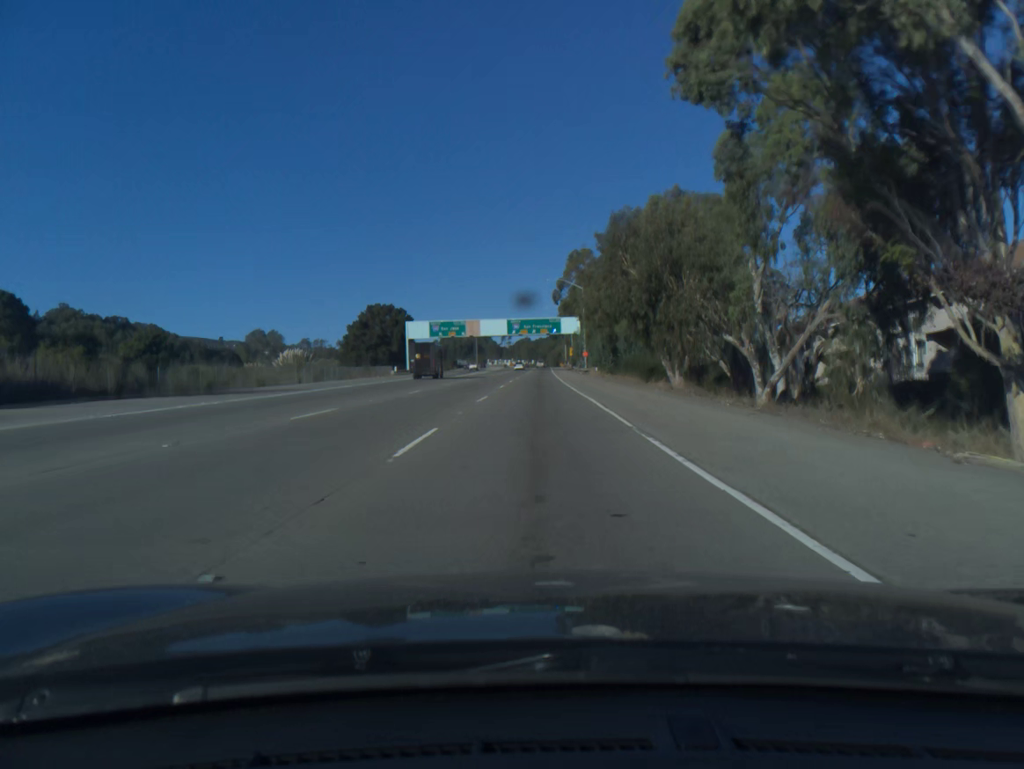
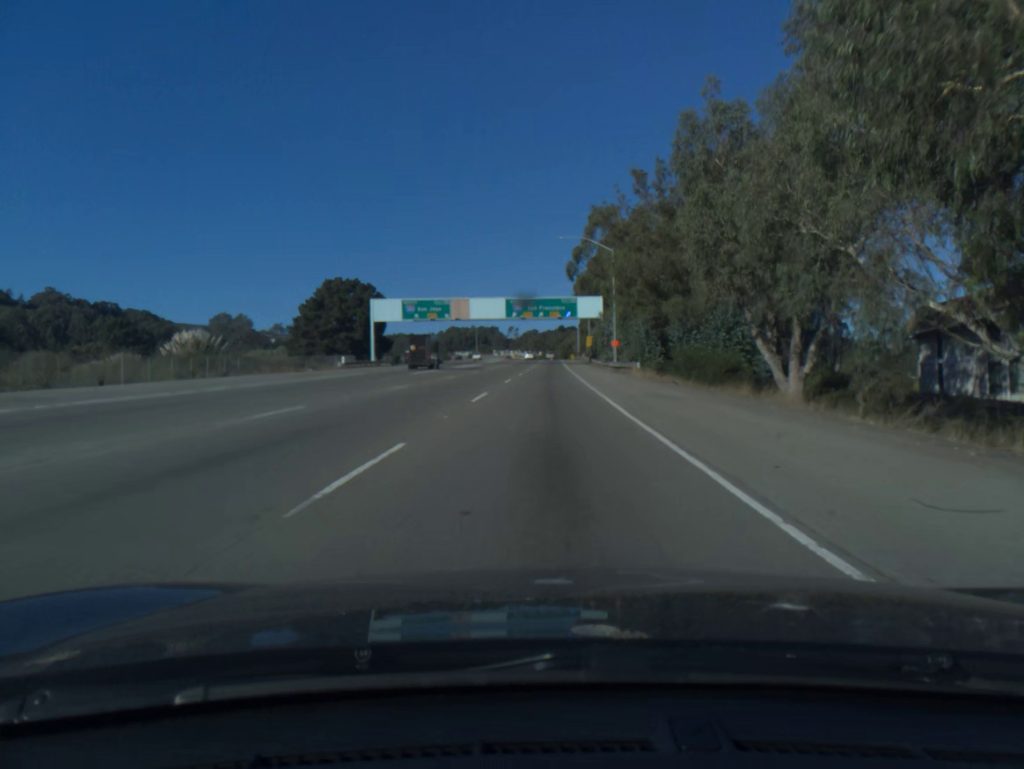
(-0.2, +33.1) m; -1°
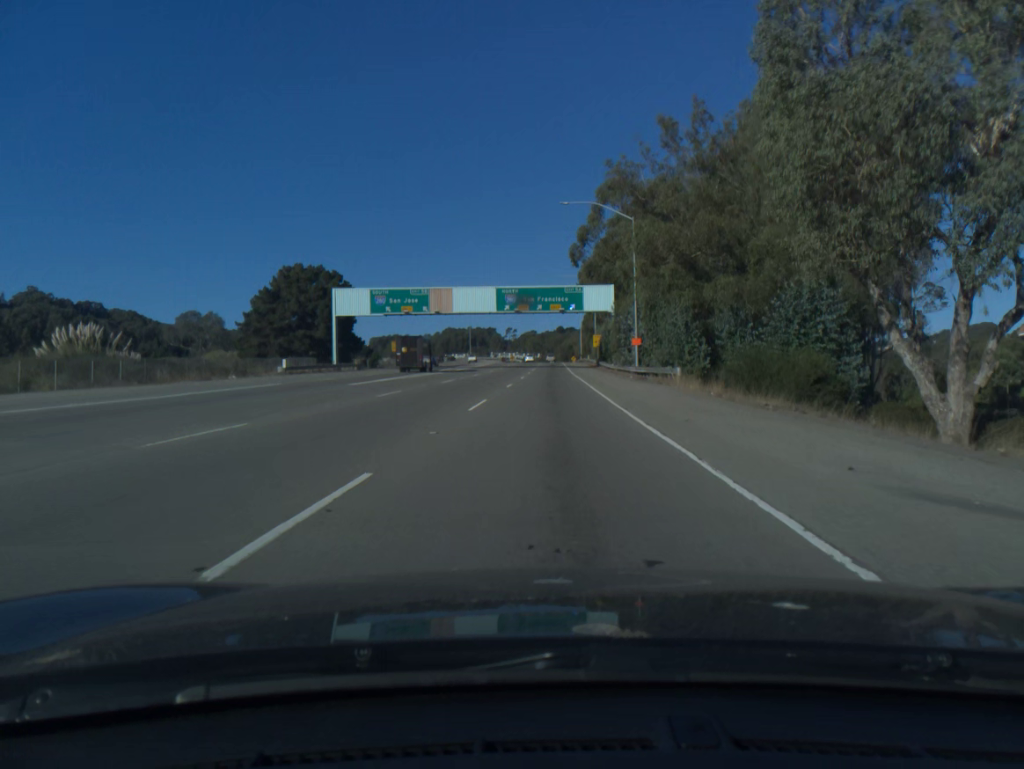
(0.0, +16.7) m; 0°
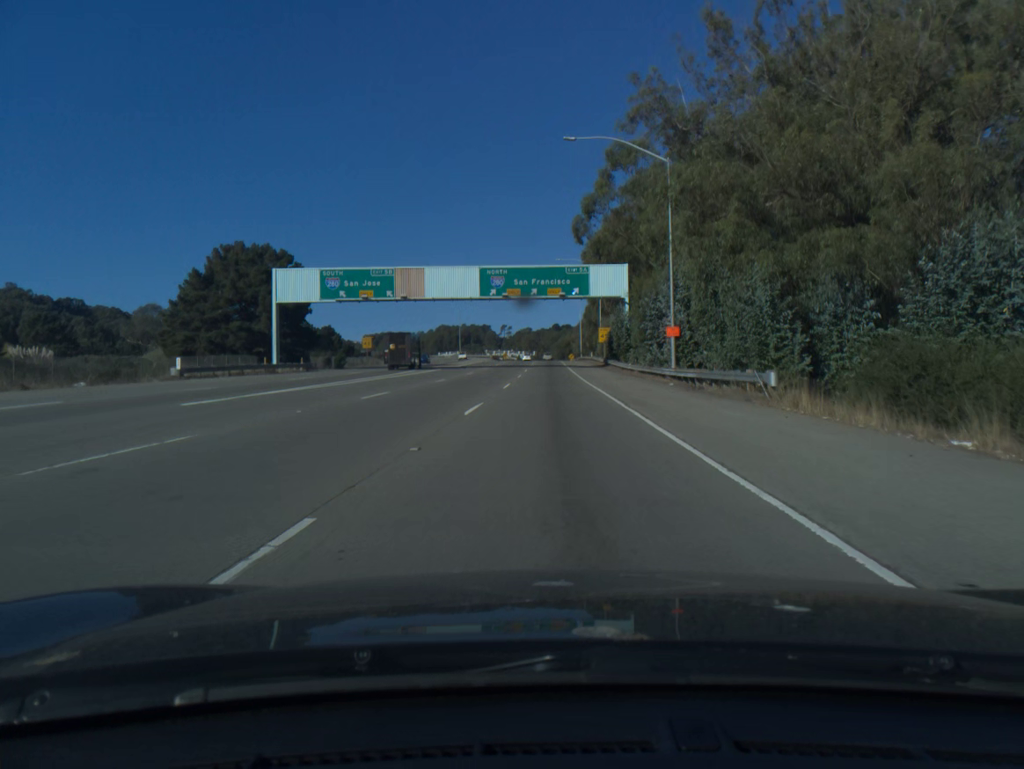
(0.0, +16.8) m; 0°
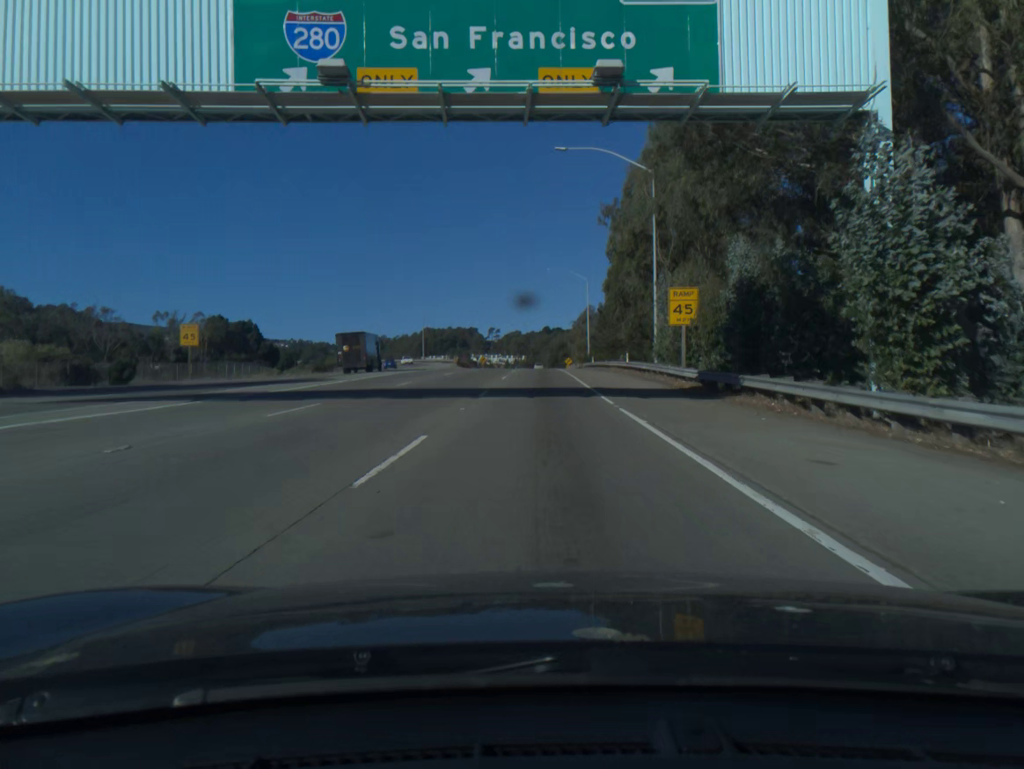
(+0.4, +50.8) m; +1°
